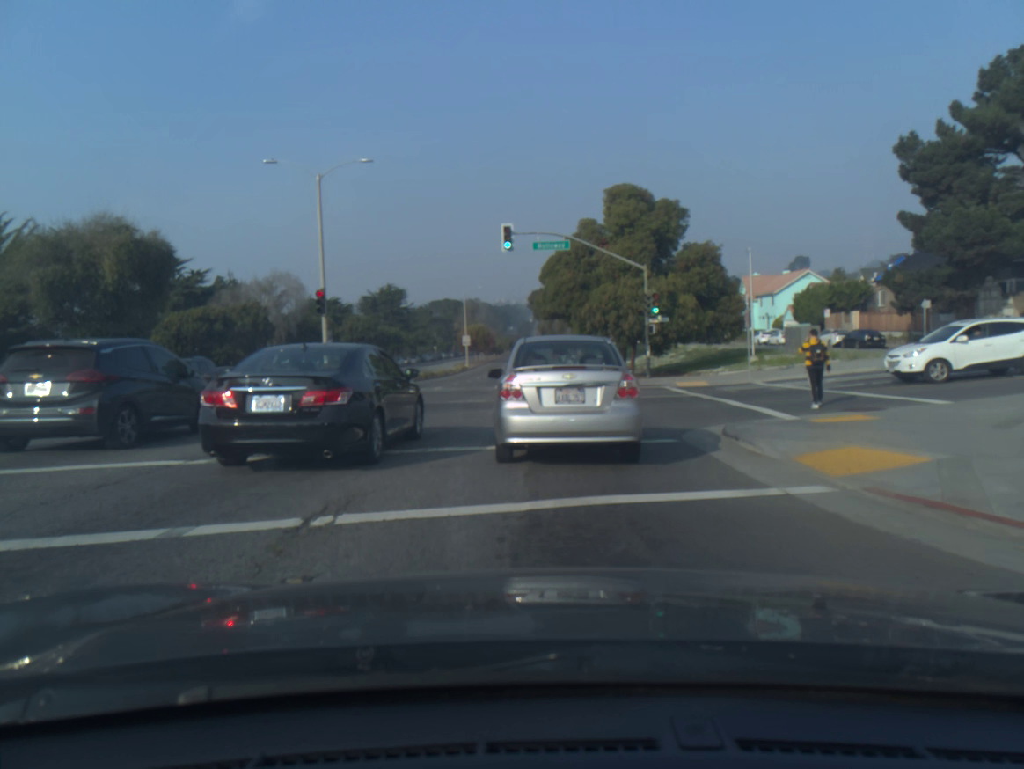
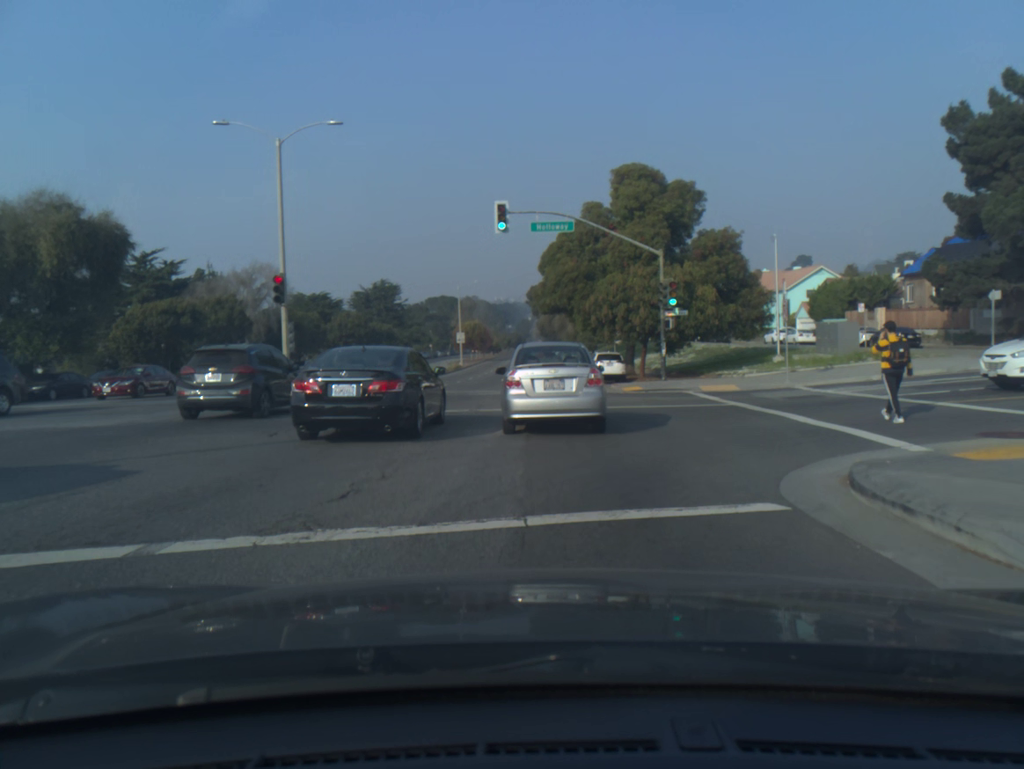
(0.0, +5.0) m; +1°
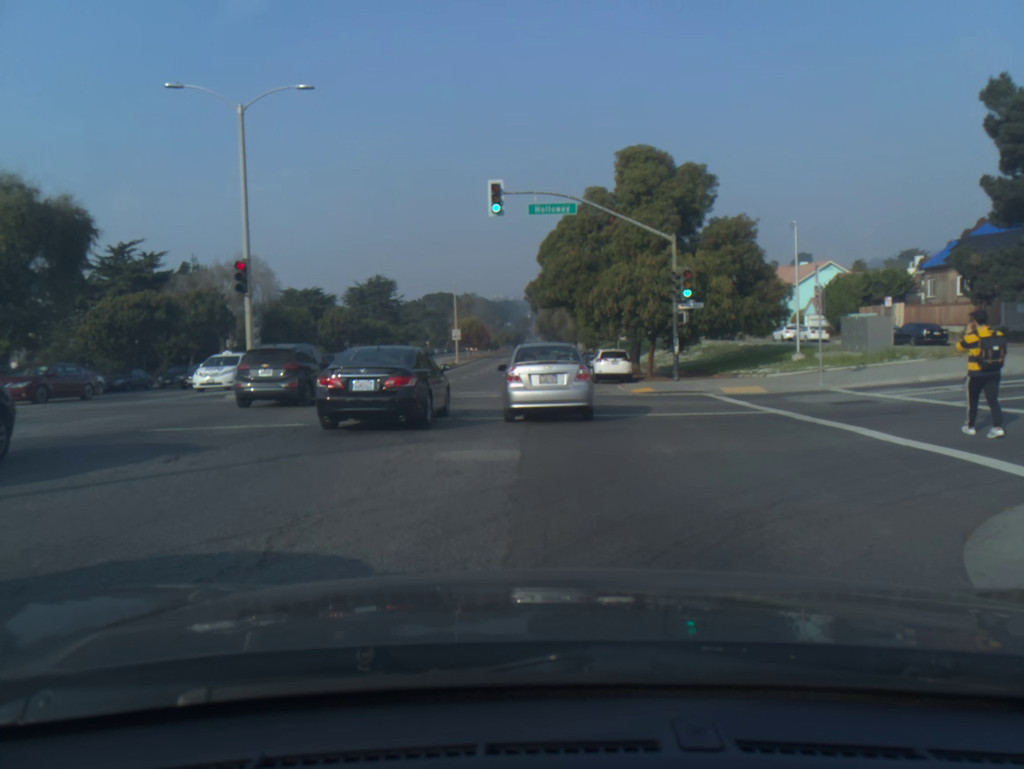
(0.0, +3.4) m; 0°
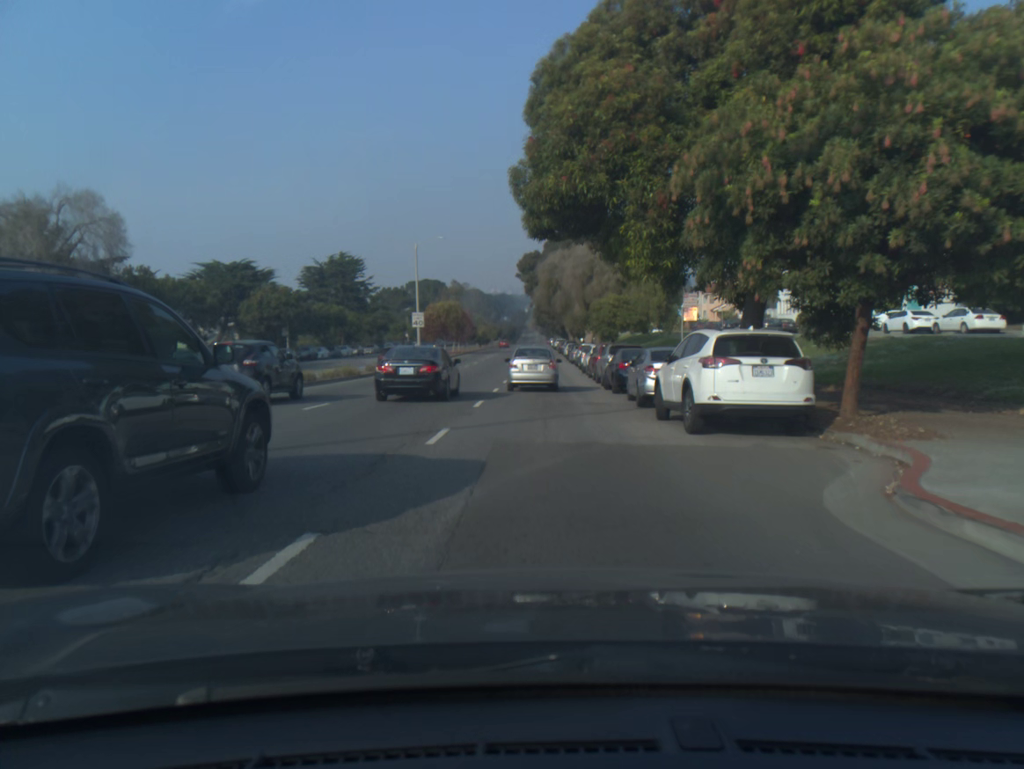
(+0.1, +24.4) m; 0°
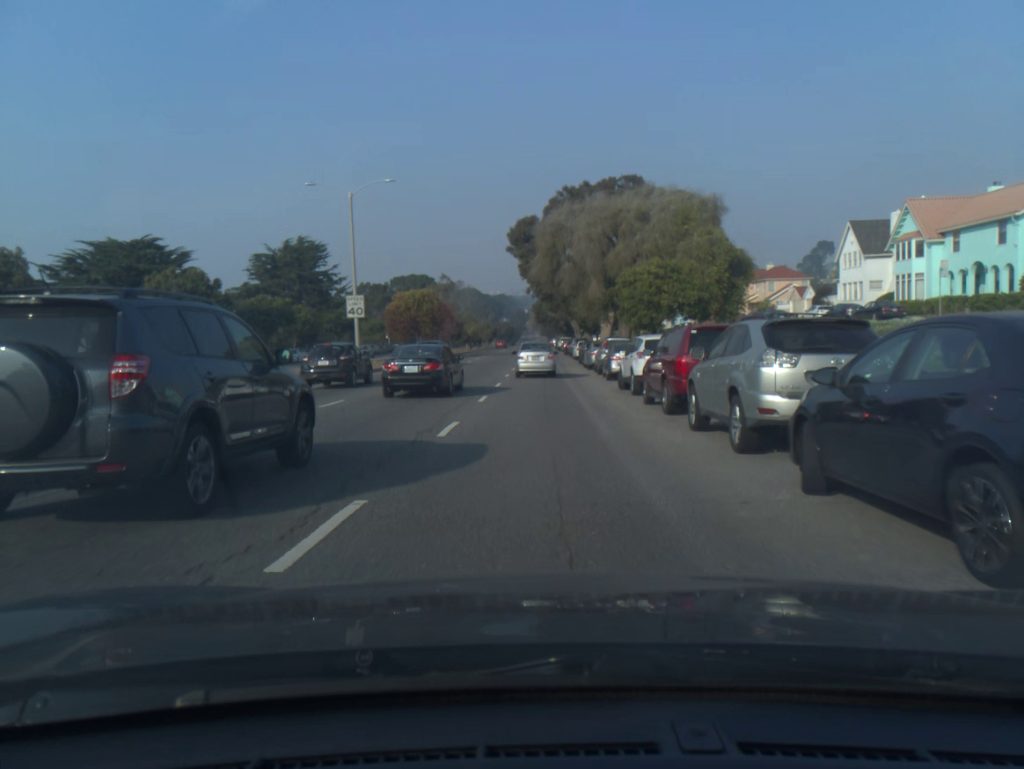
(-0.1, +20.5) m; 0°
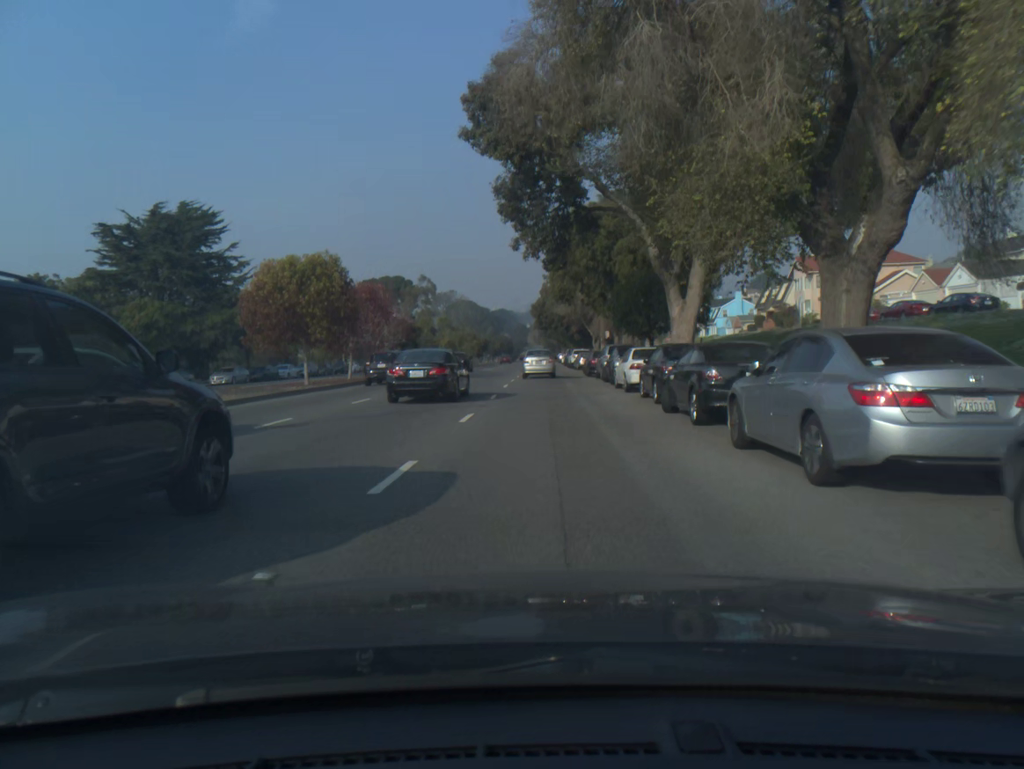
(0.0, +33.8) m; 0°
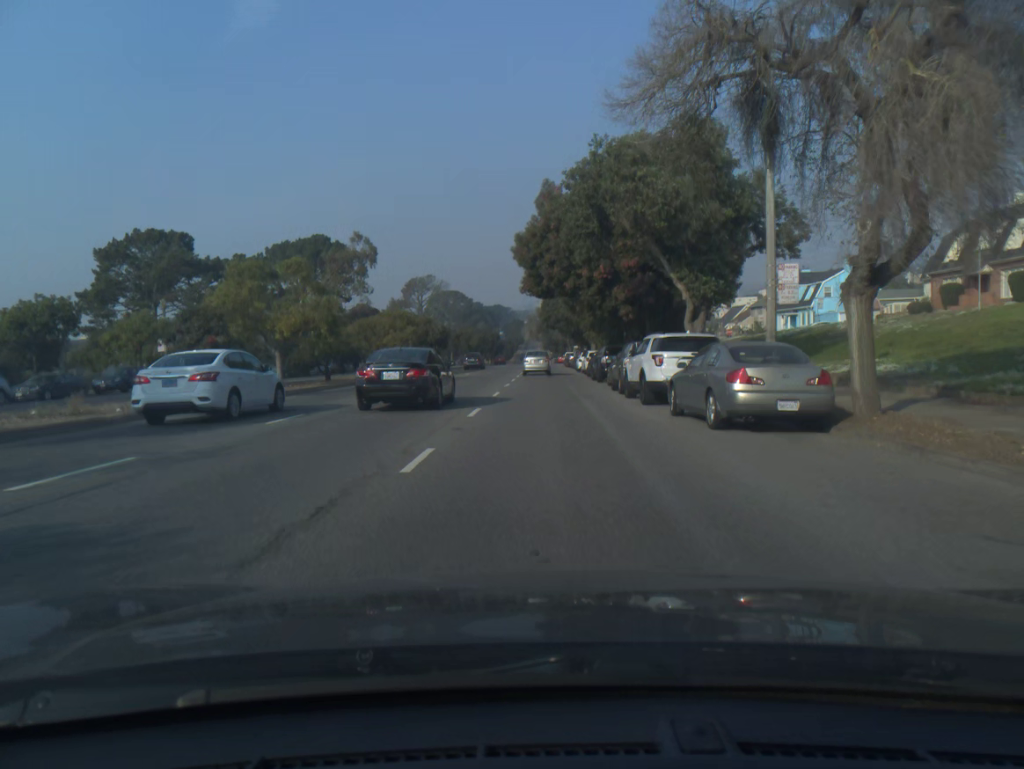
(-0.1, +49.8) m; 0°
